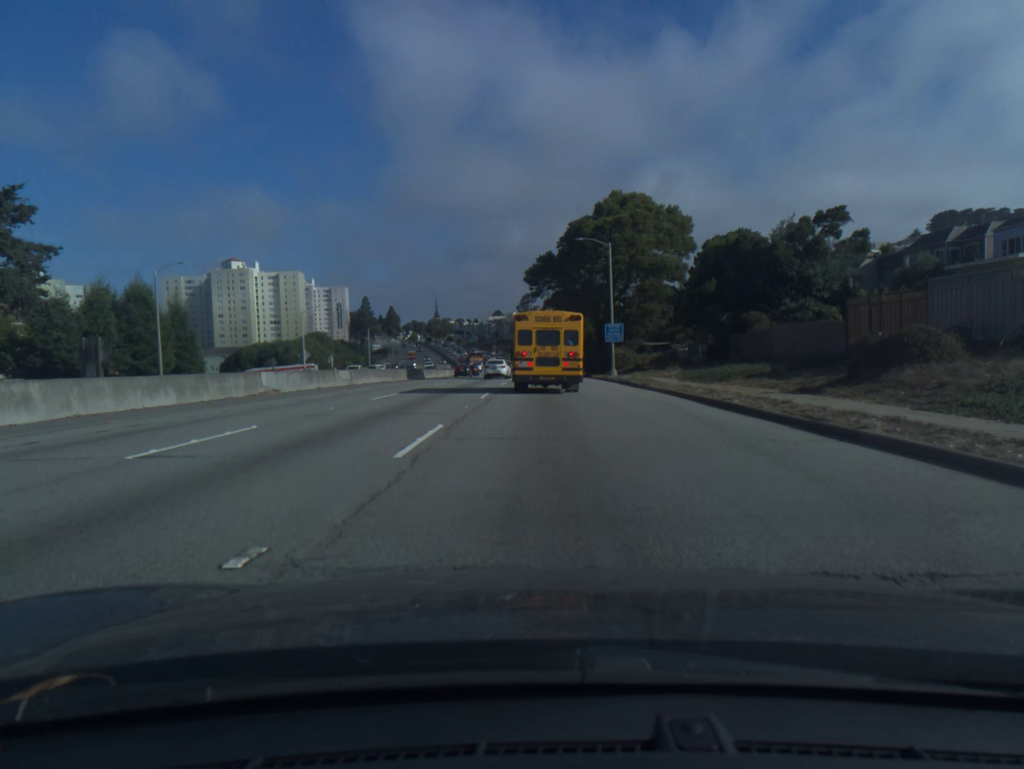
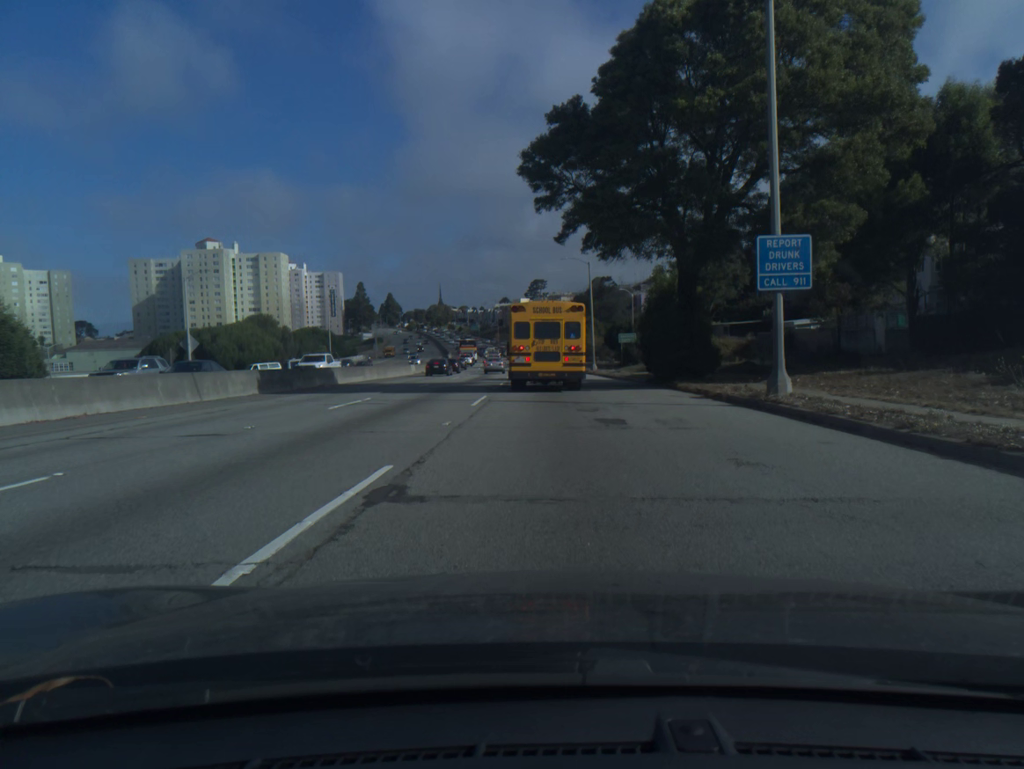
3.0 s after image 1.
(-0.2, +35.6) m; -1°
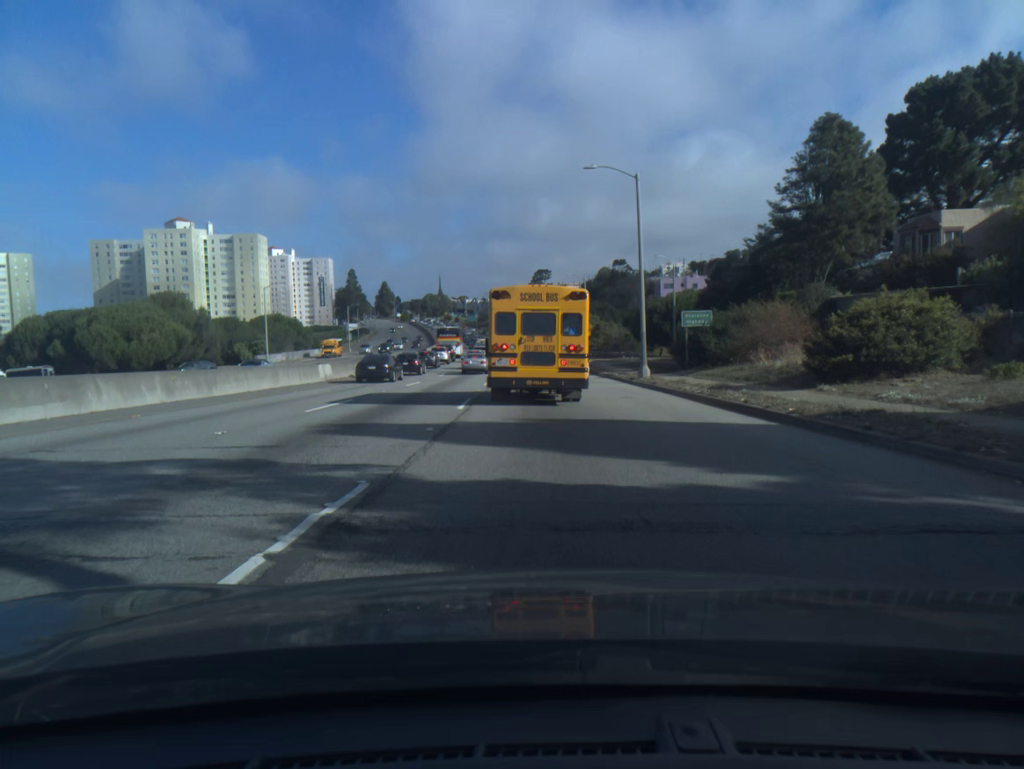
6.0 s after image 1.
(-0.1, +30.3) m; -1°
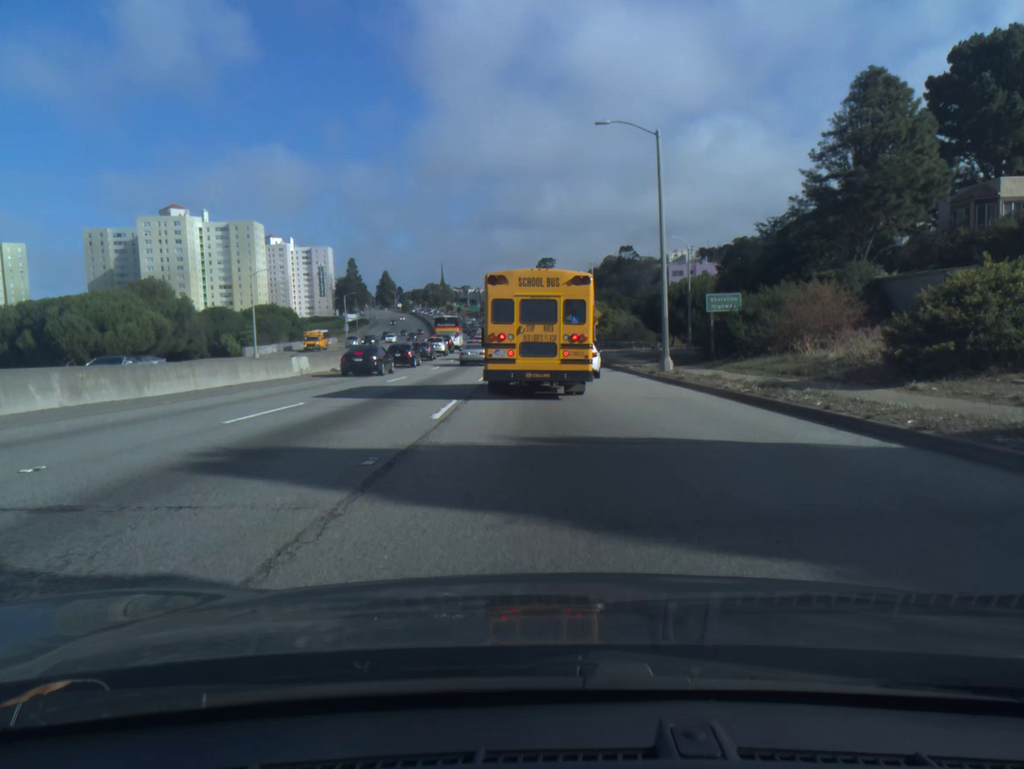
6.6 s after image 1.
(0.0, +4.8) m; 0°
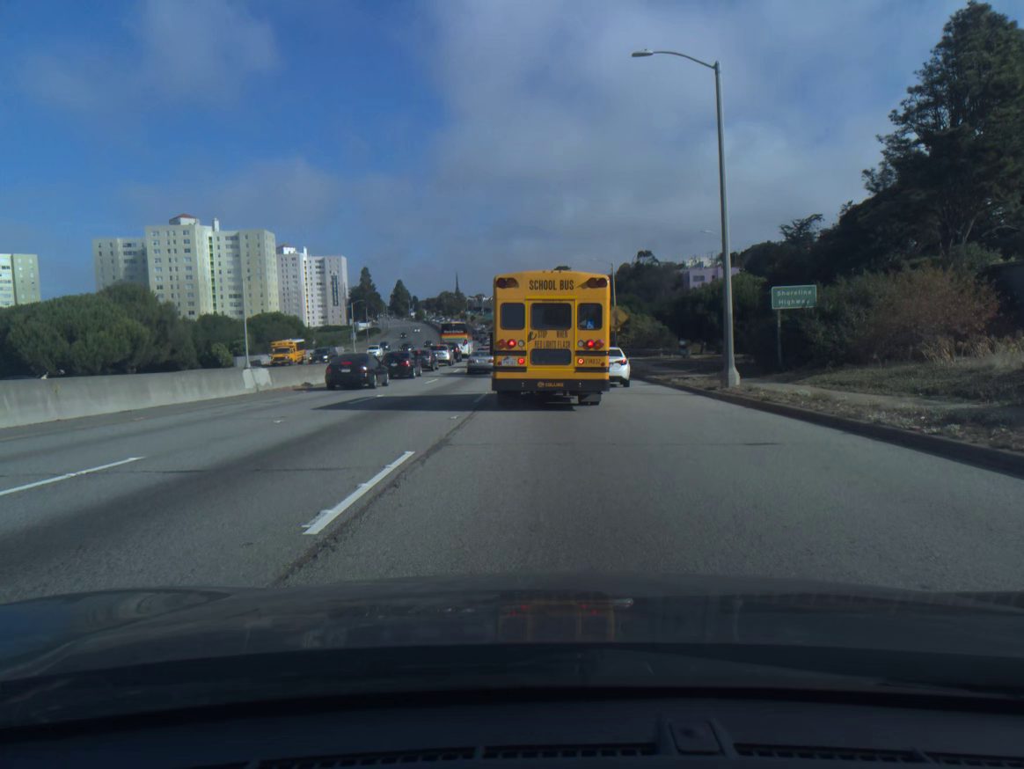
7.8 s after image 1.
(-0.1, +8.0) m; -1°
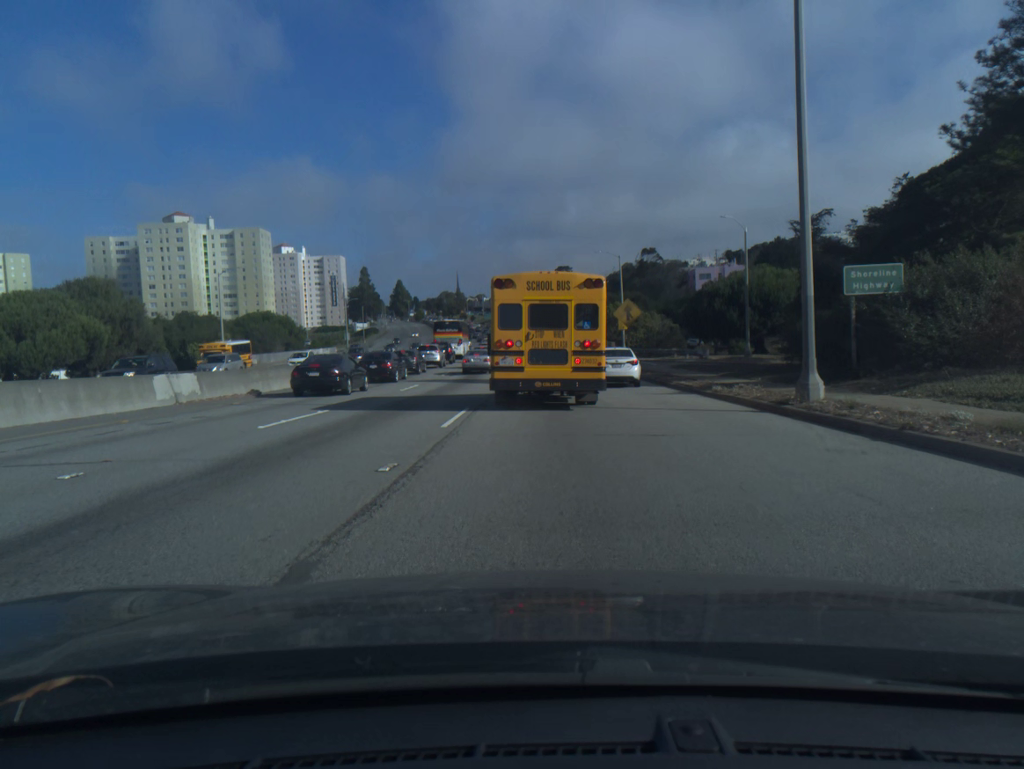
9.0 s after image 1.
(0.0, +6.7) m; 0°
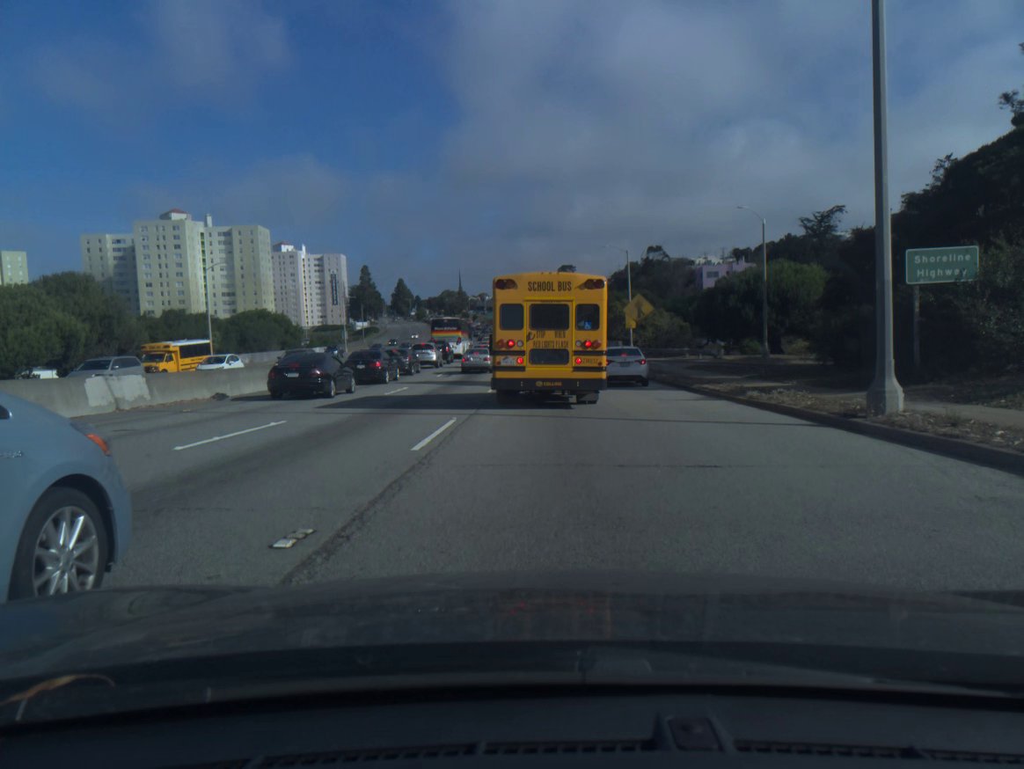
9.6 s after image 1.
(0.0, +3.3) m; -1°
